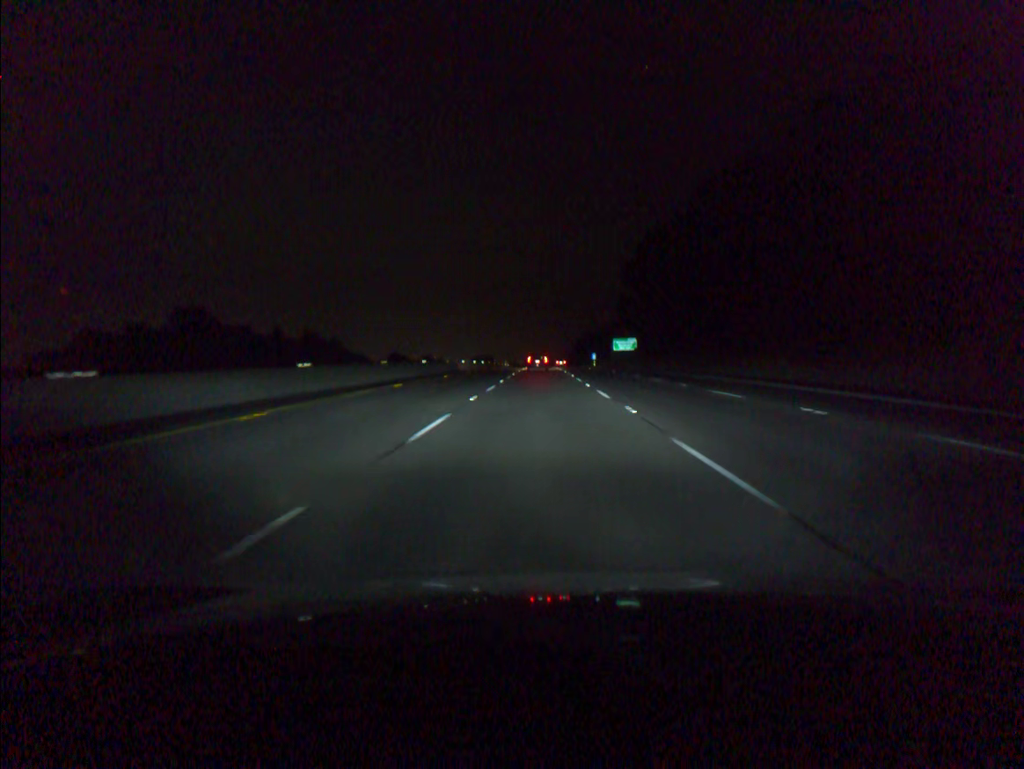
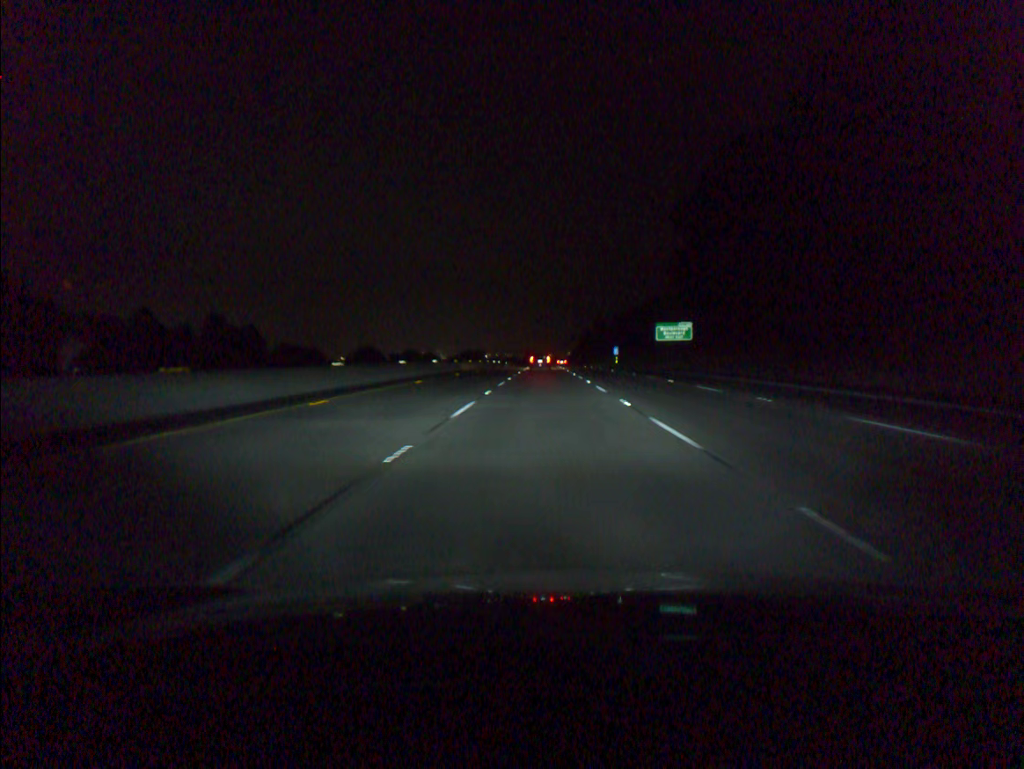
(-0.2, +54.8) m; 0°
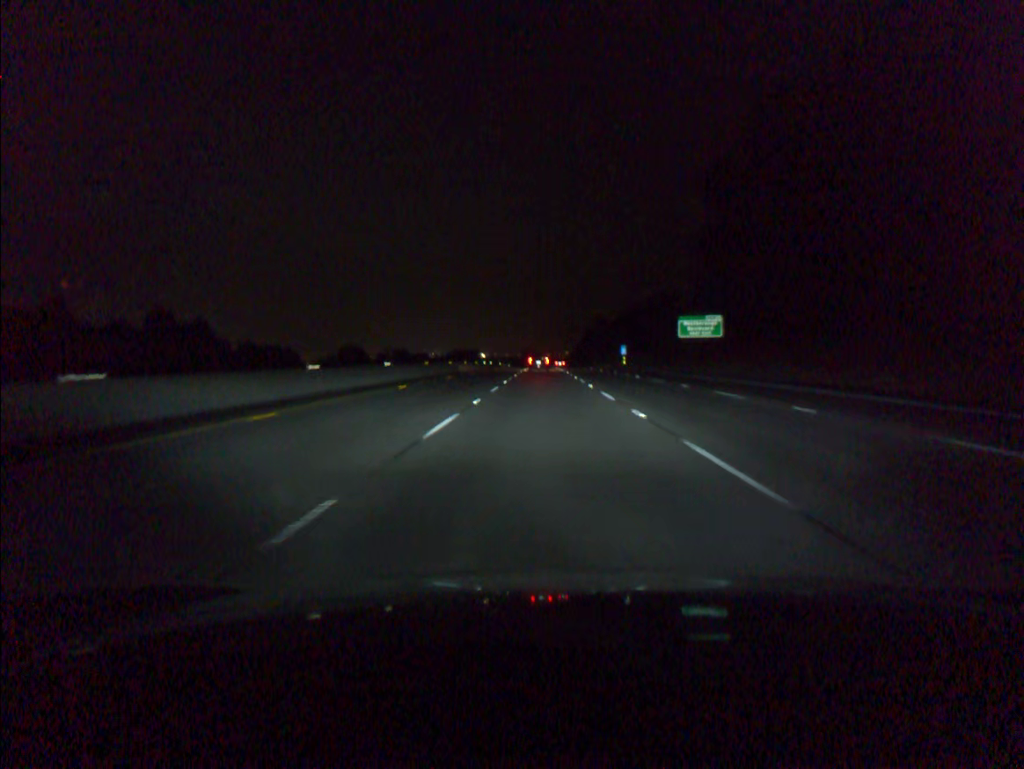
(0.0, +18.2) m; 0°
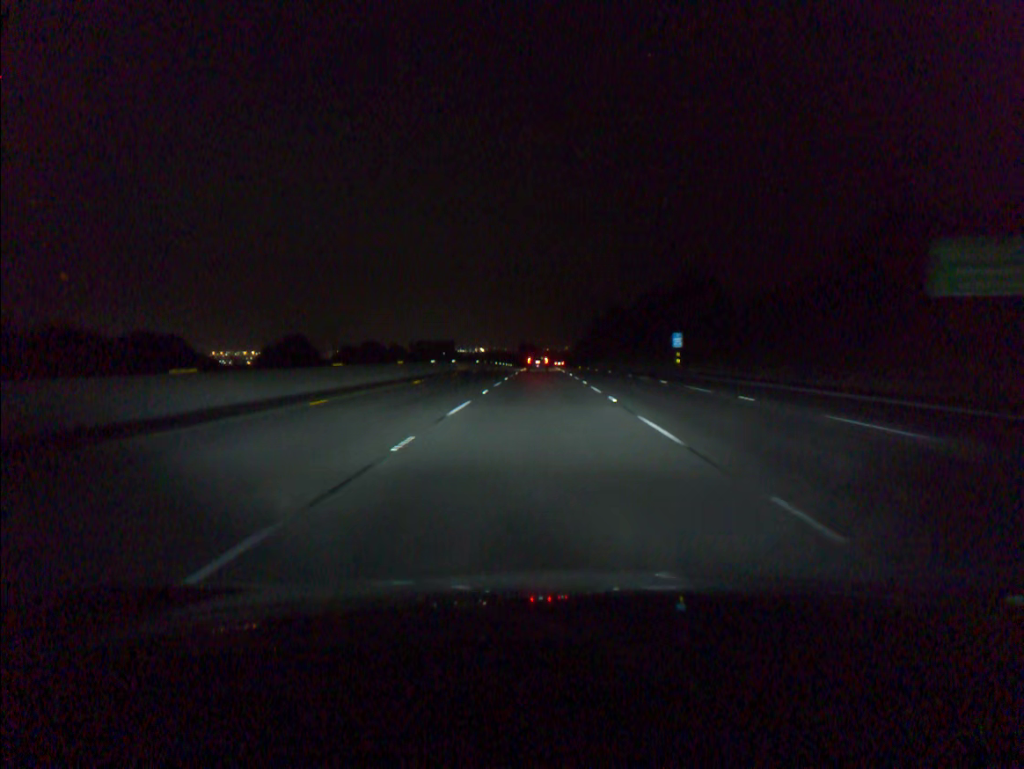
(+0.1, +54.4) m; 0°
